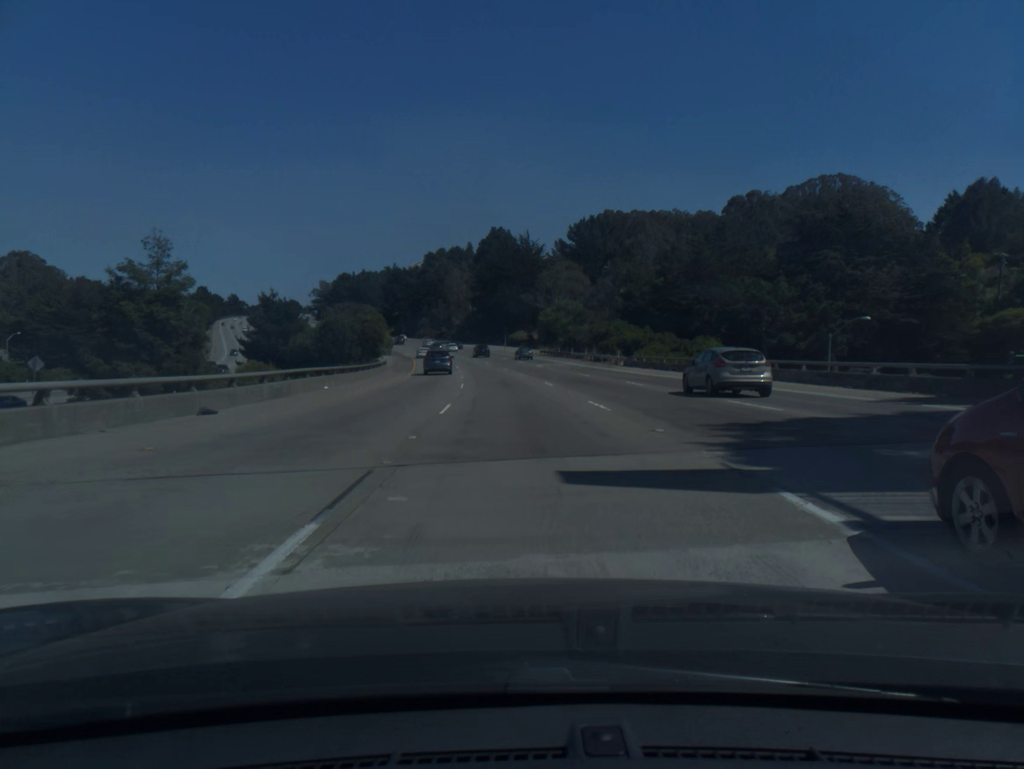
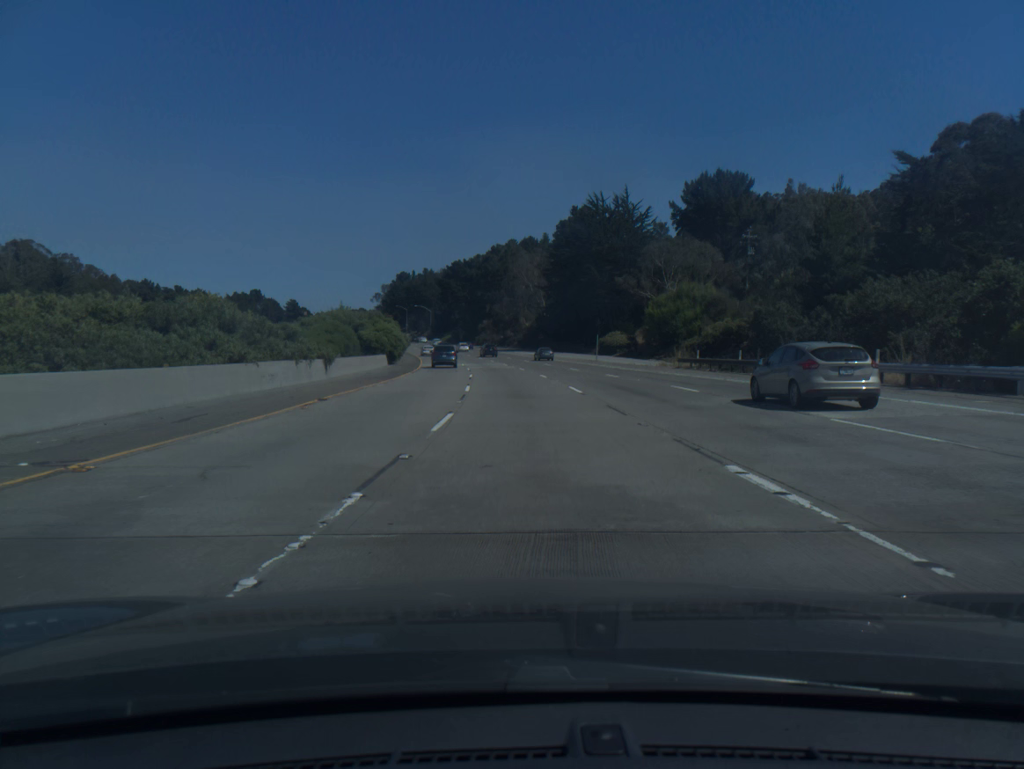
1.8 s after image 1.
(-2.7, +57.0) m; -6°
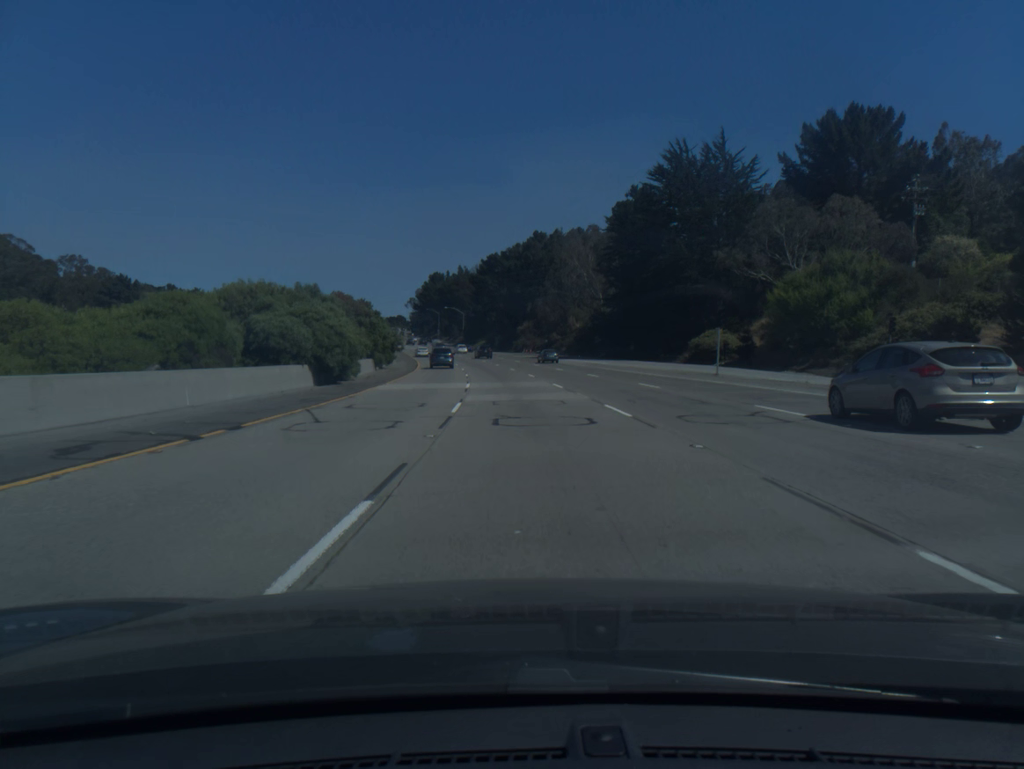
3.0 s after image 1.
(-1.0, +37.9) m; -3°
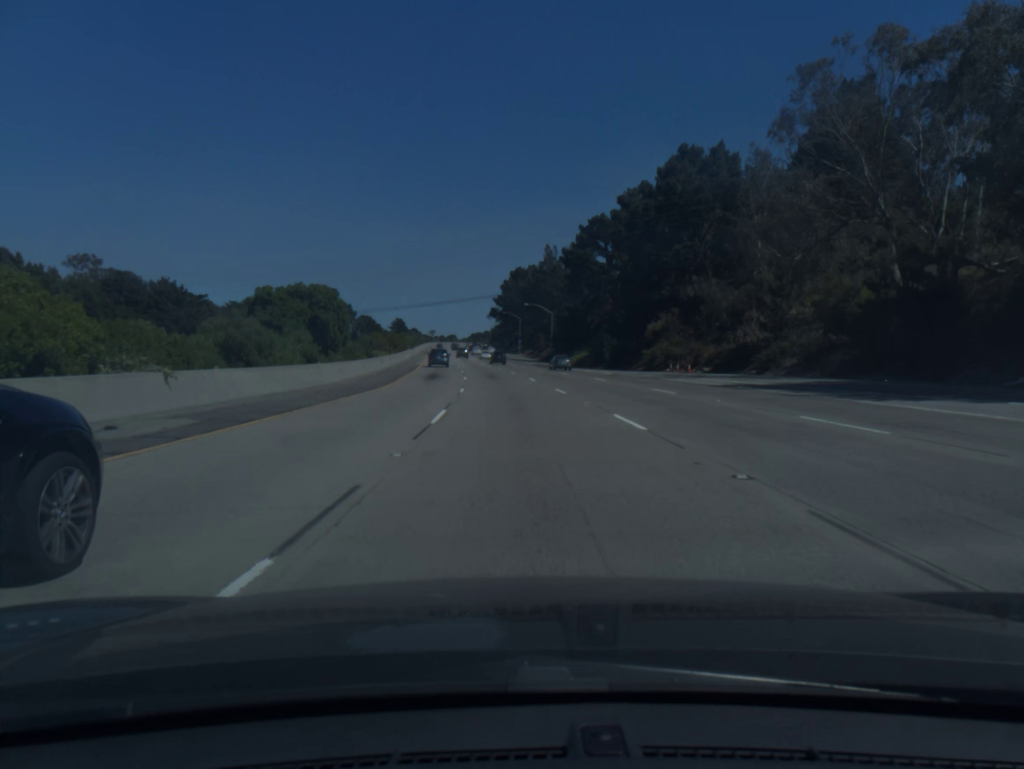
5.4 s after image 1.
(-4.4, +75.0) m; -7°
